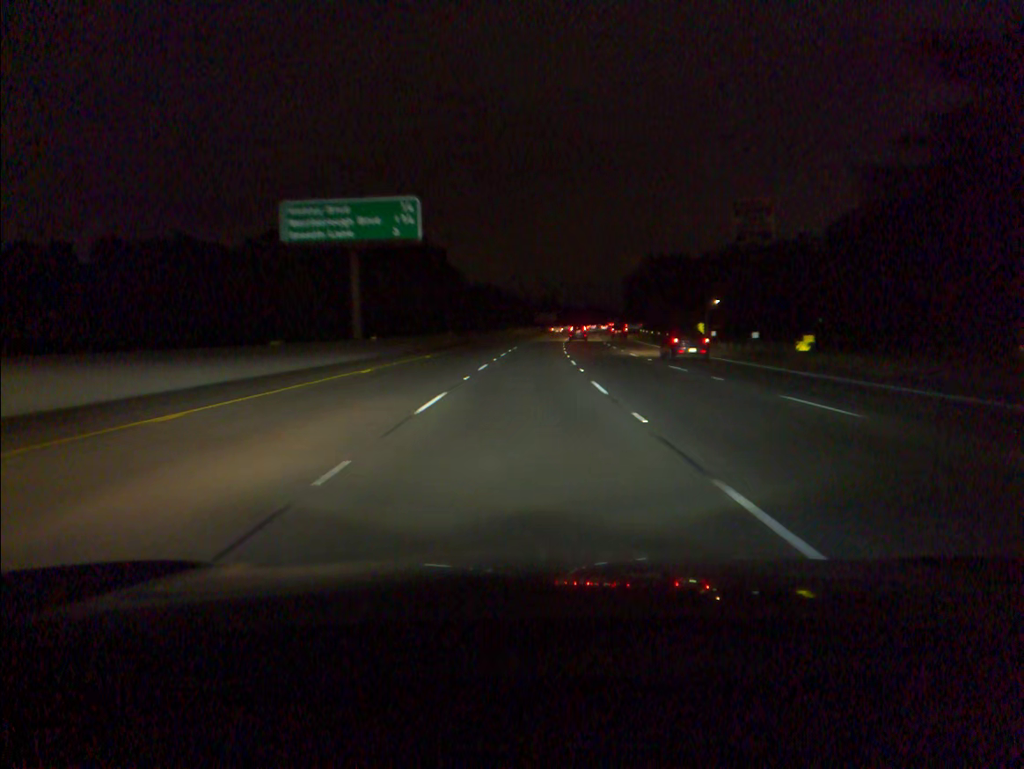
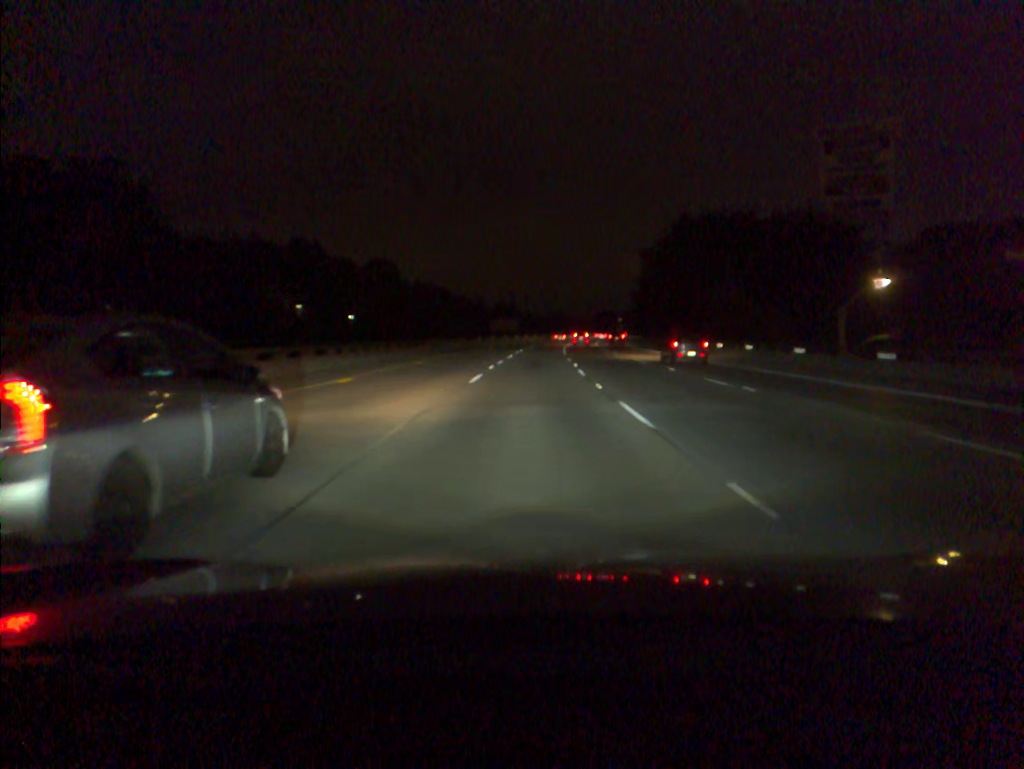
(+1.4, +64.2) m; +3°
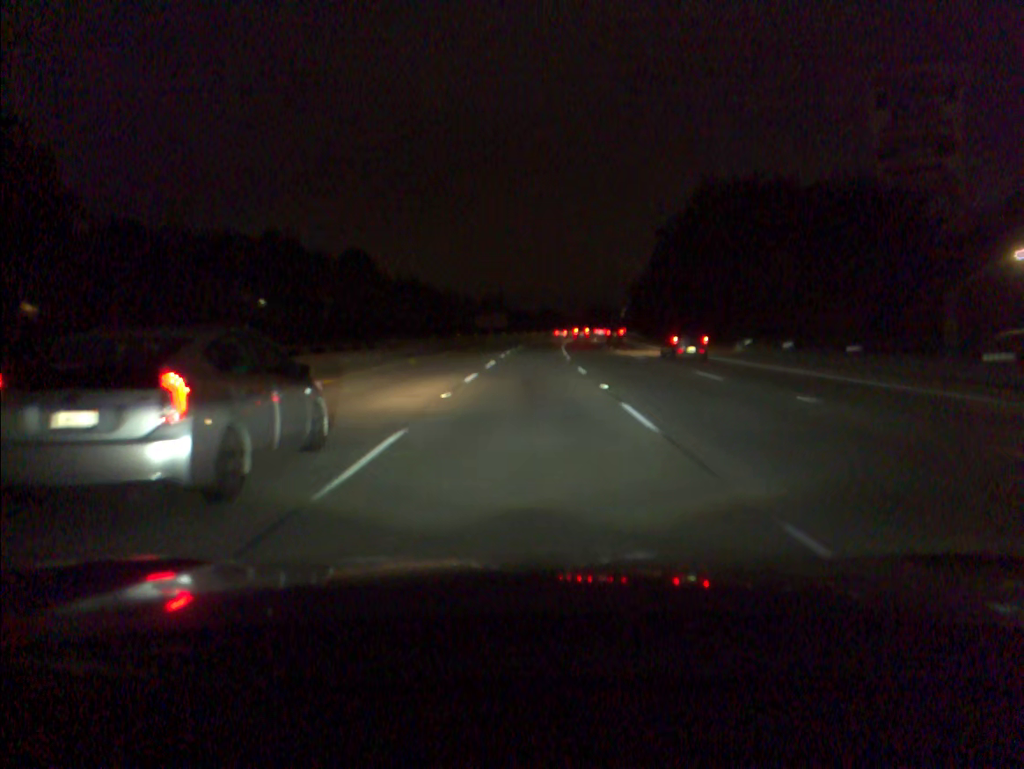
(+0.1, +16.0) m; +1°
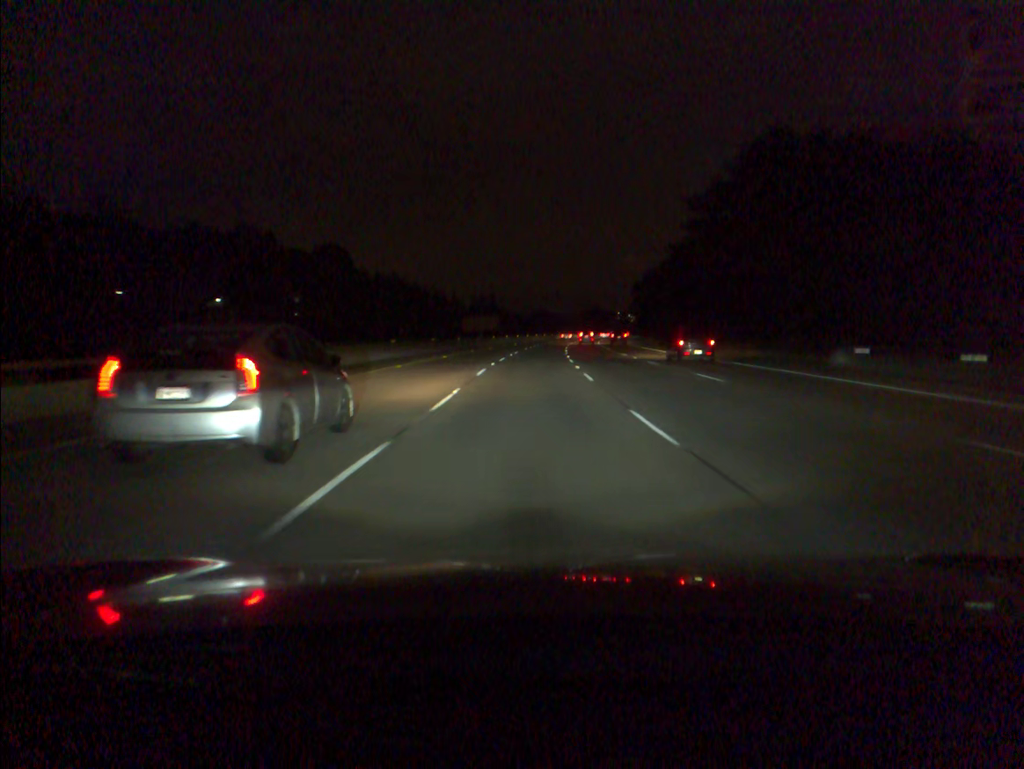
(+0.1, +15.9) m; +1°
